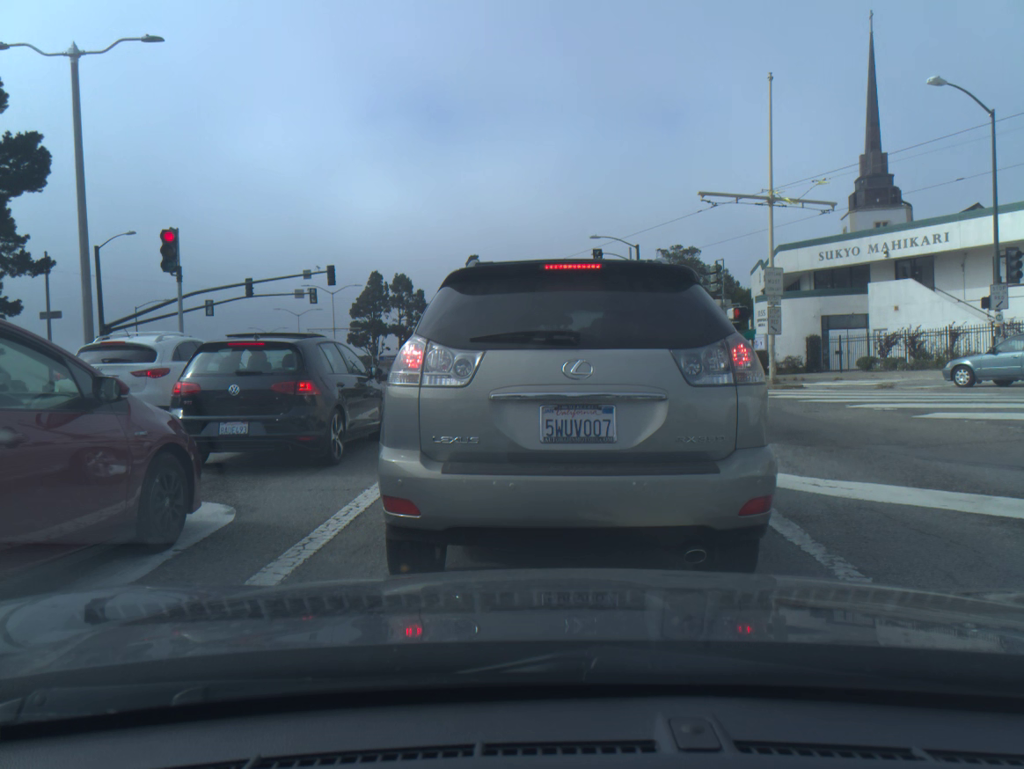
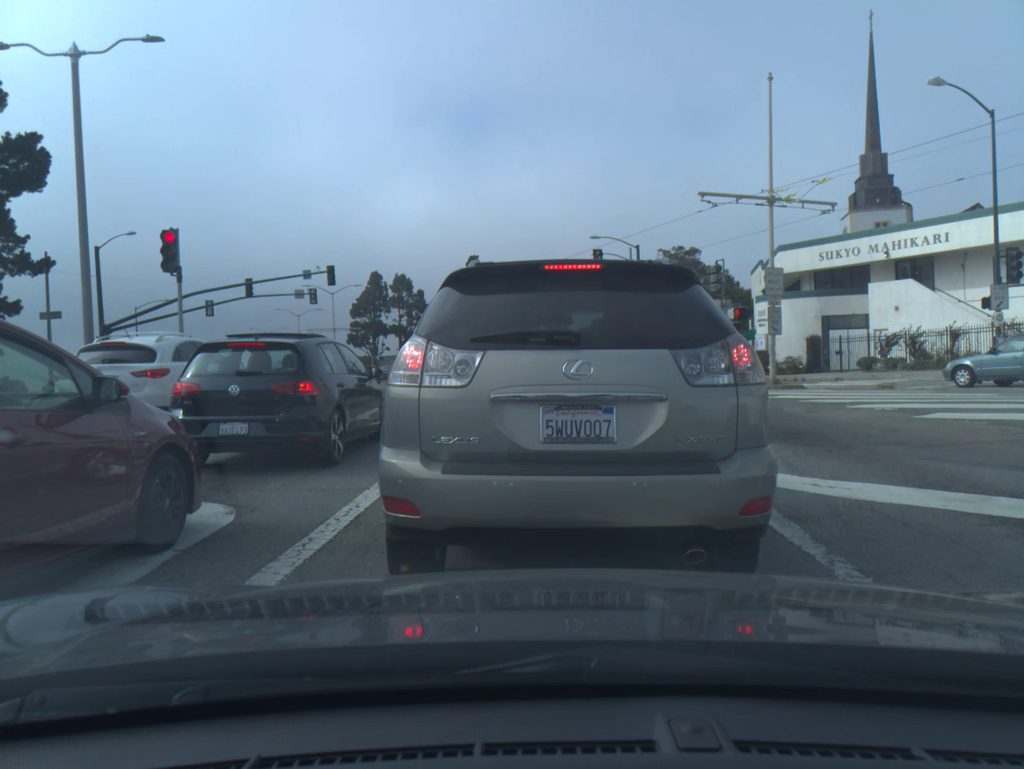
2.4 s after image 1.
(0.0, 0.0) m; 0°
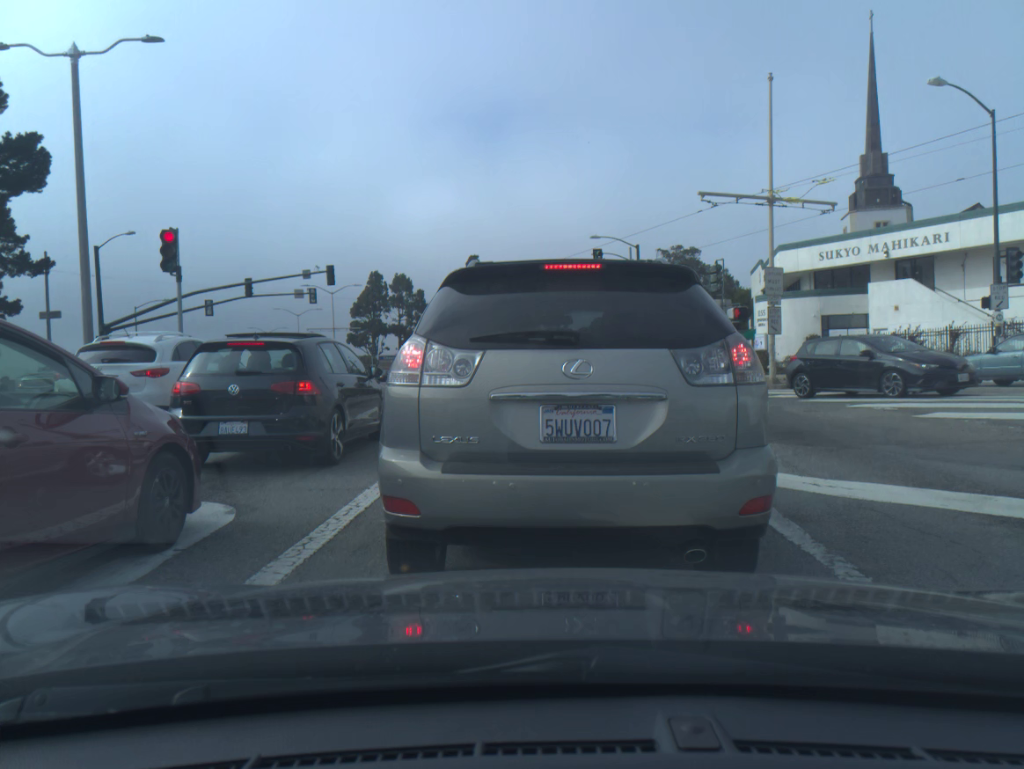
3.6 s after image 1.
(0.0, 0.0) m; 0°
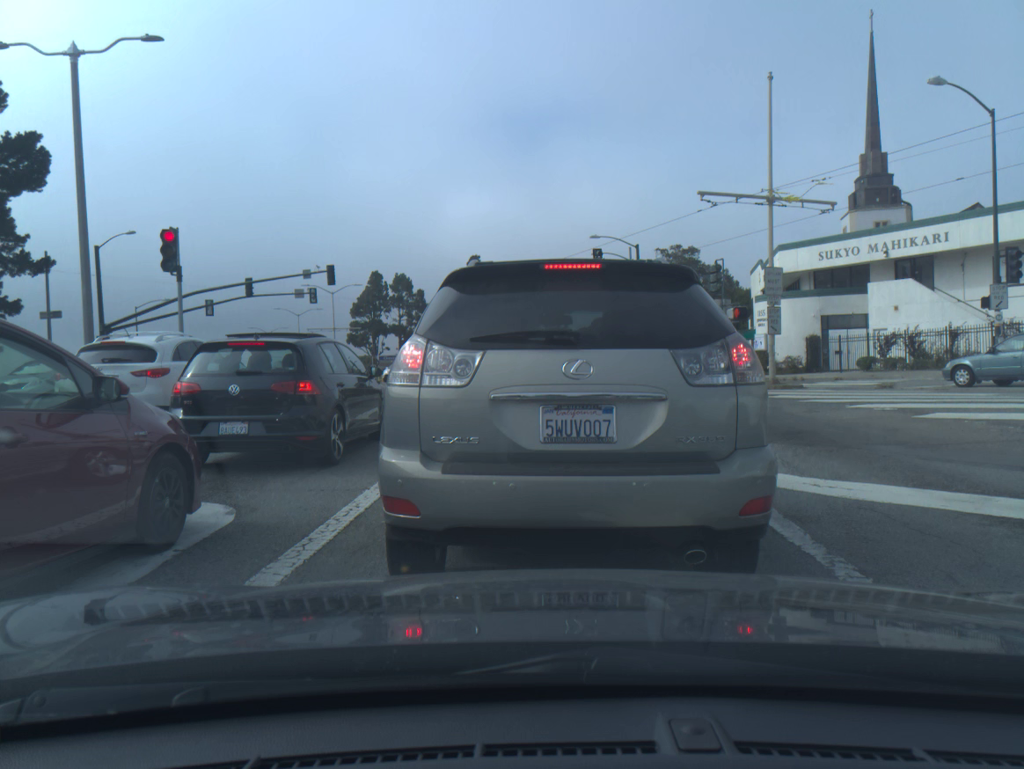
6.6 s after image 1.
(0.0, 0.0) m; 0°
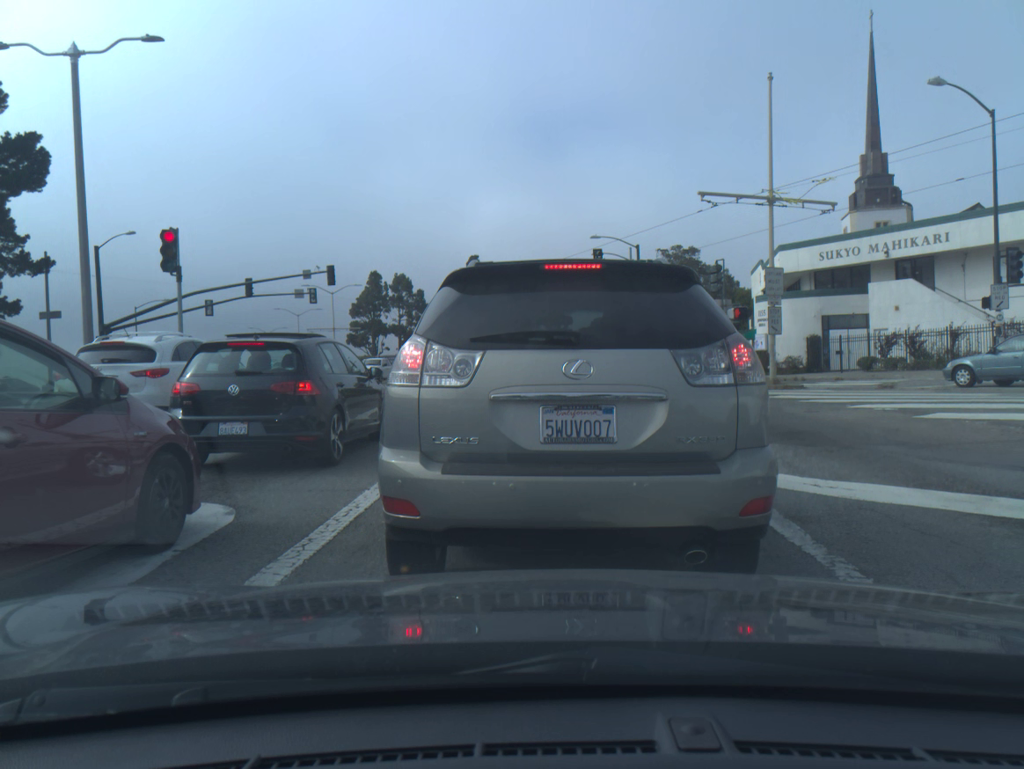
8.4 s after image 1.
(0.0, 0.0) m; 0°
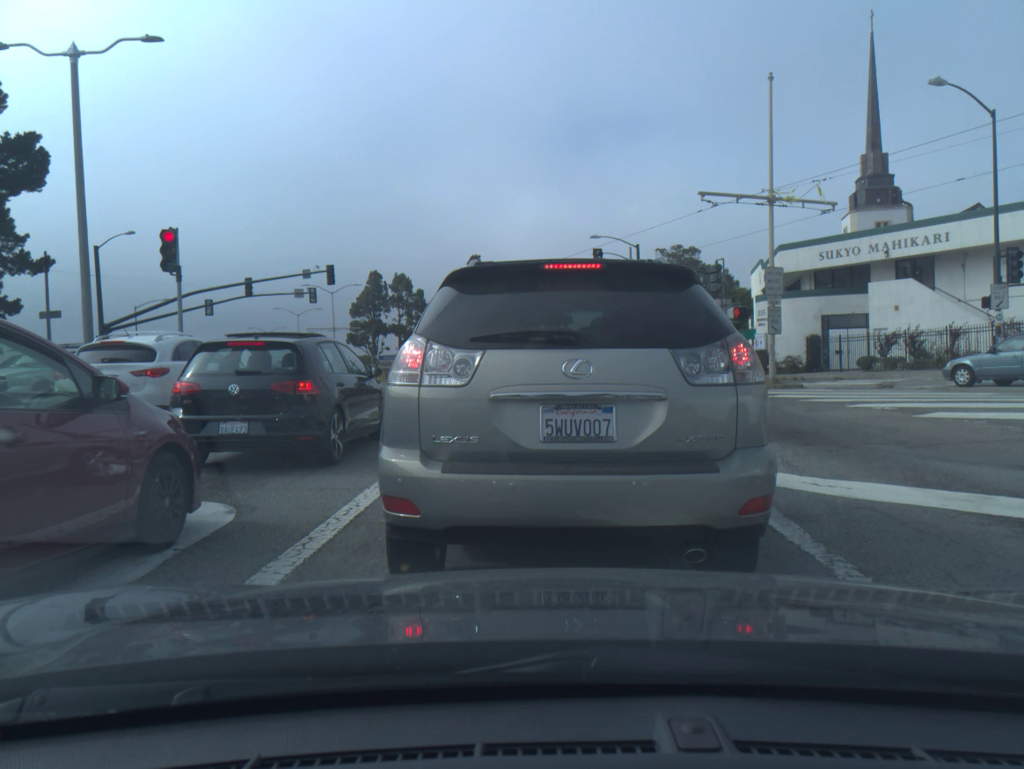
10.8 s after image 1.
(0.0, 0.0) m; 0°
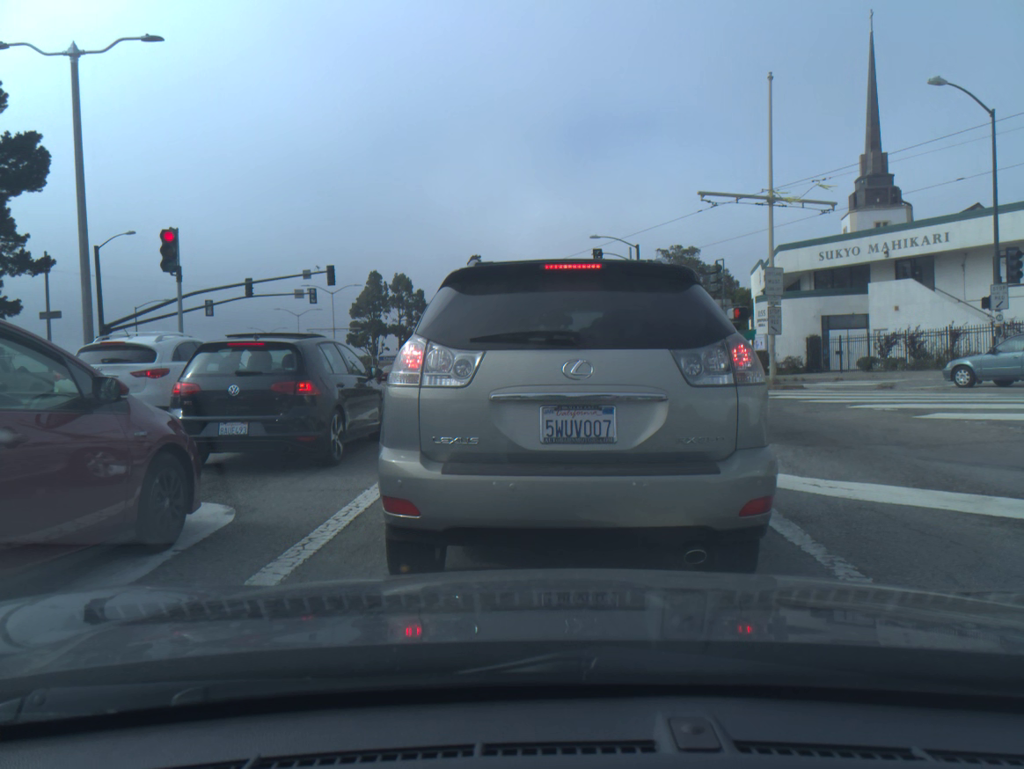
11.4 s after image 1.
(0.0, 0.0) m; 0°
